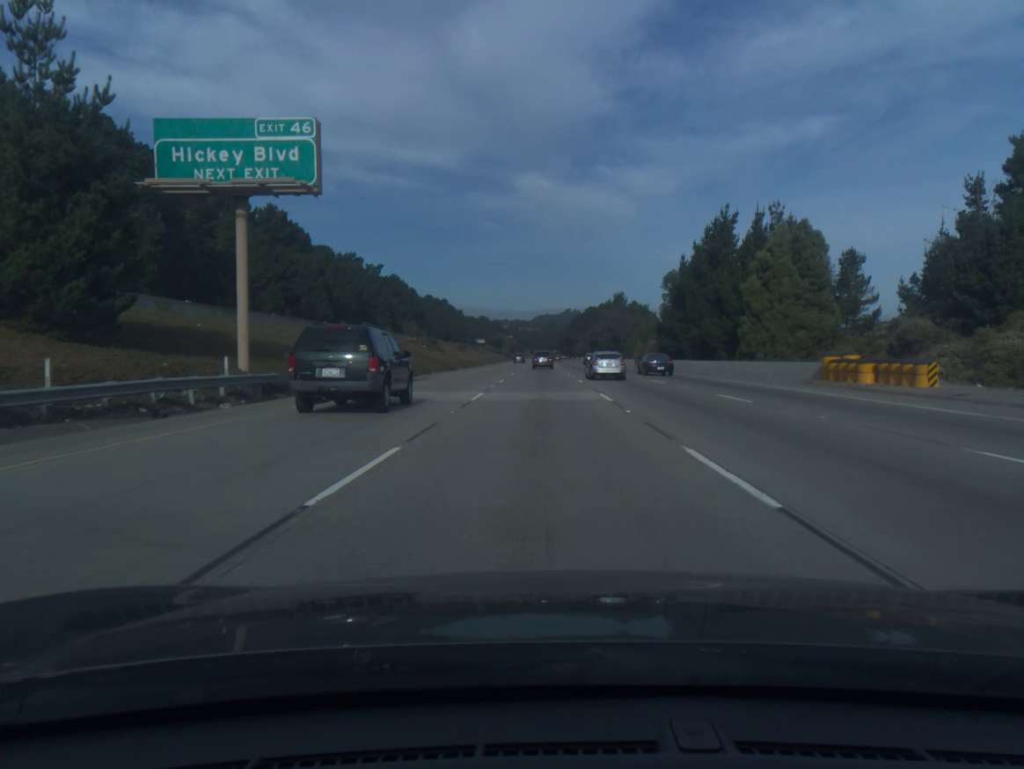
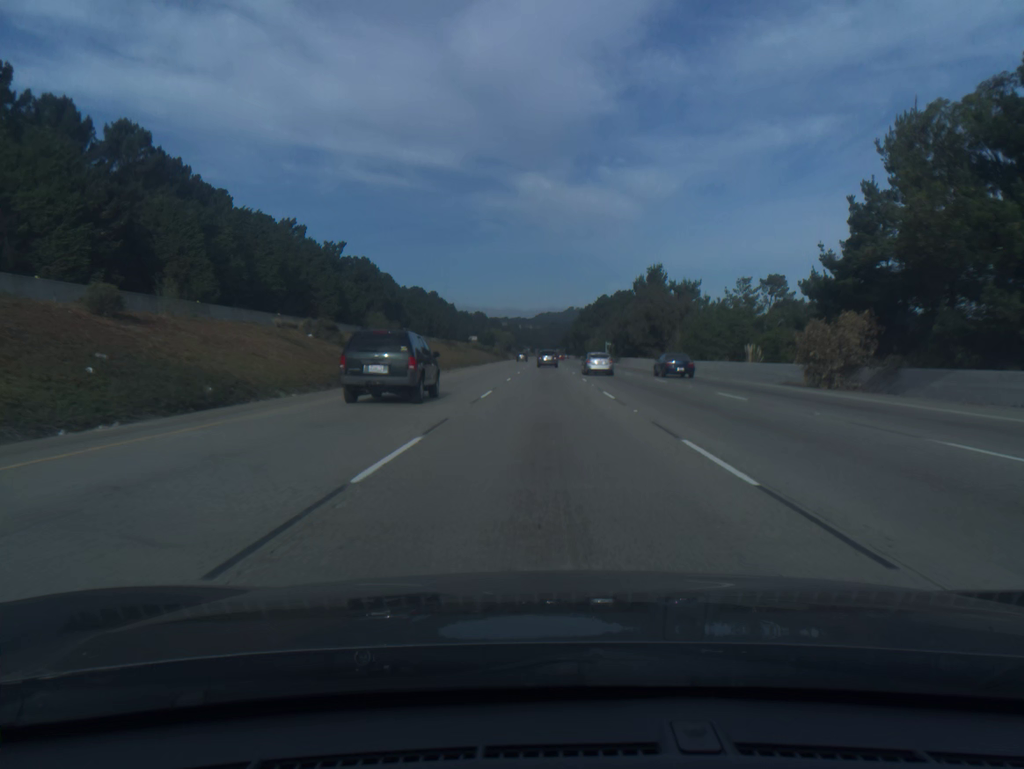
(-0.1, +57.3) m; 0°
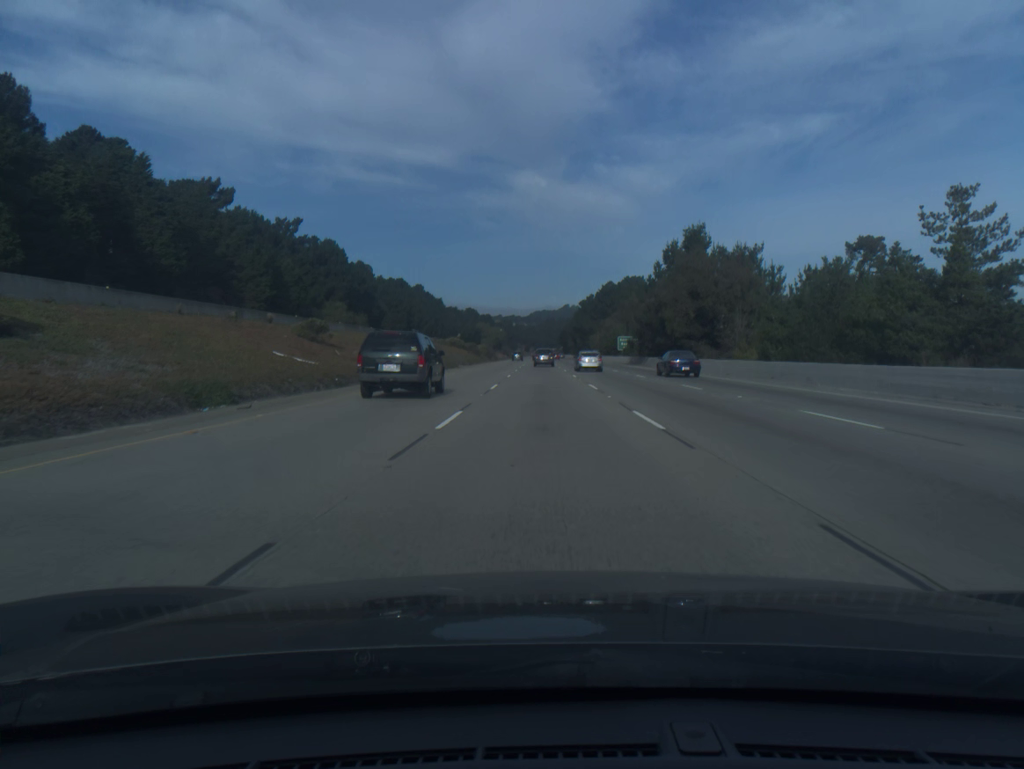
(+0.1, +38.3) m; 0°
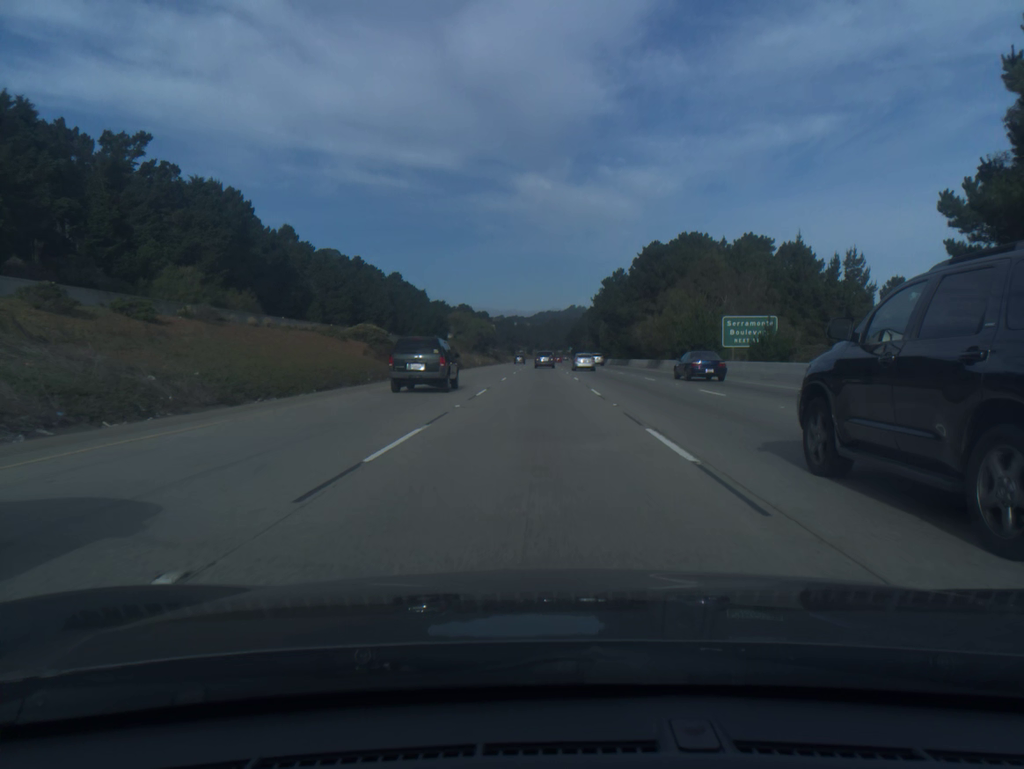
(0.0, +77.0) m; 0°
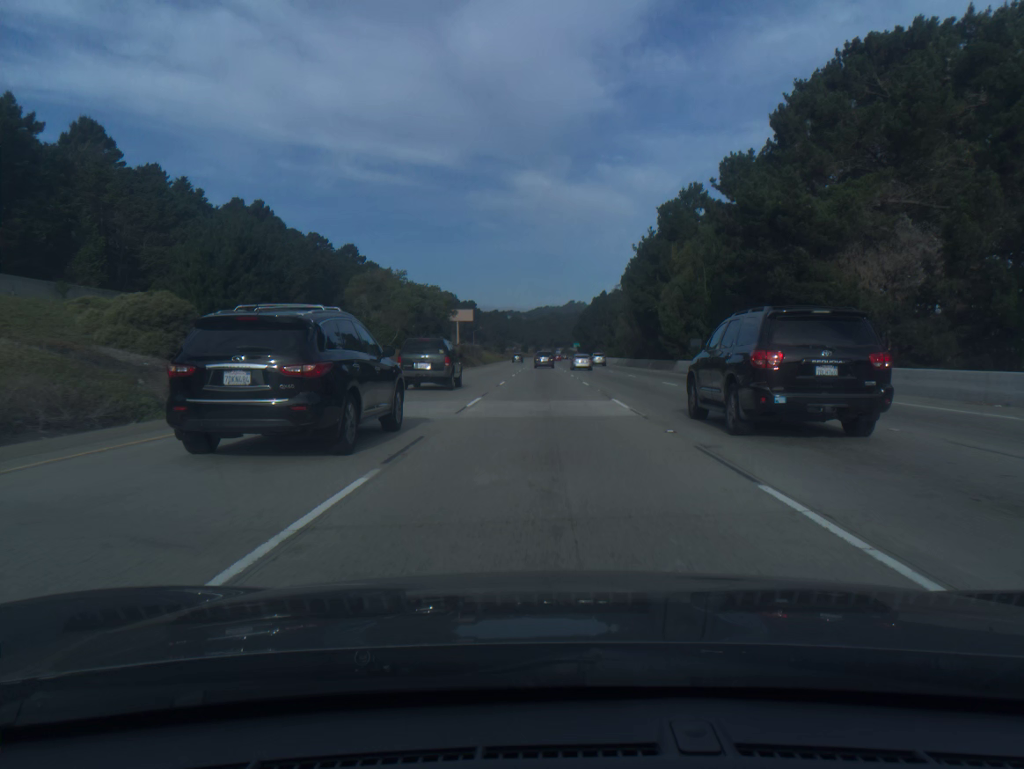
(-0.2, +77.9) m; 0°
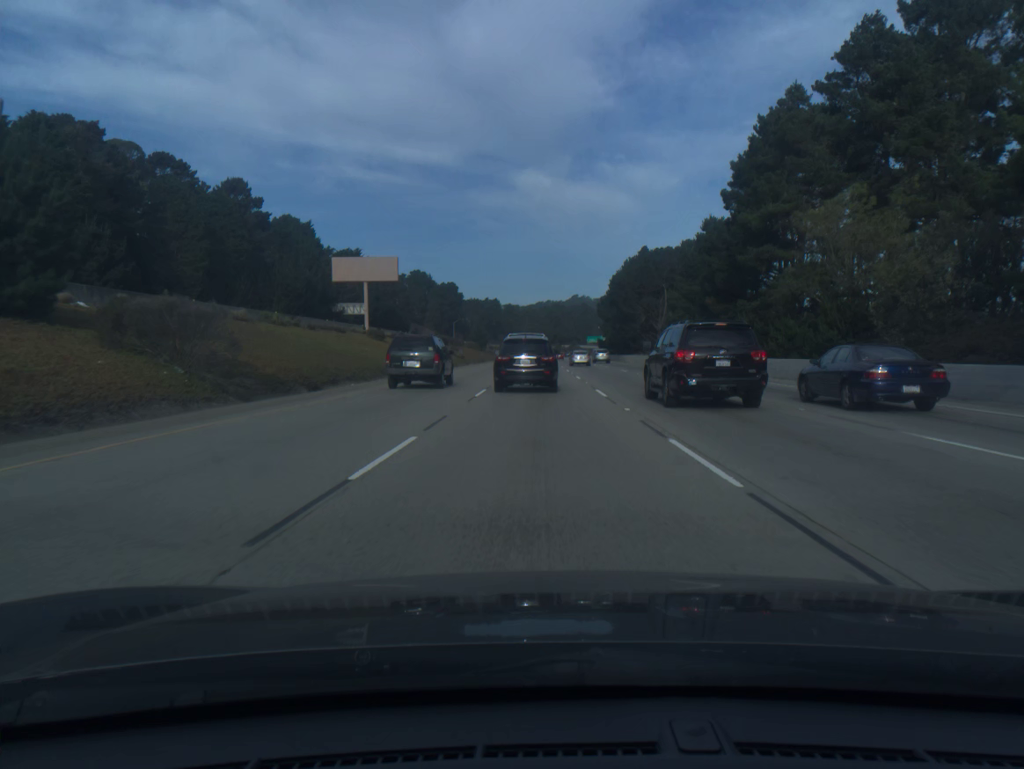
(+0.1, +98.4) m; 0°
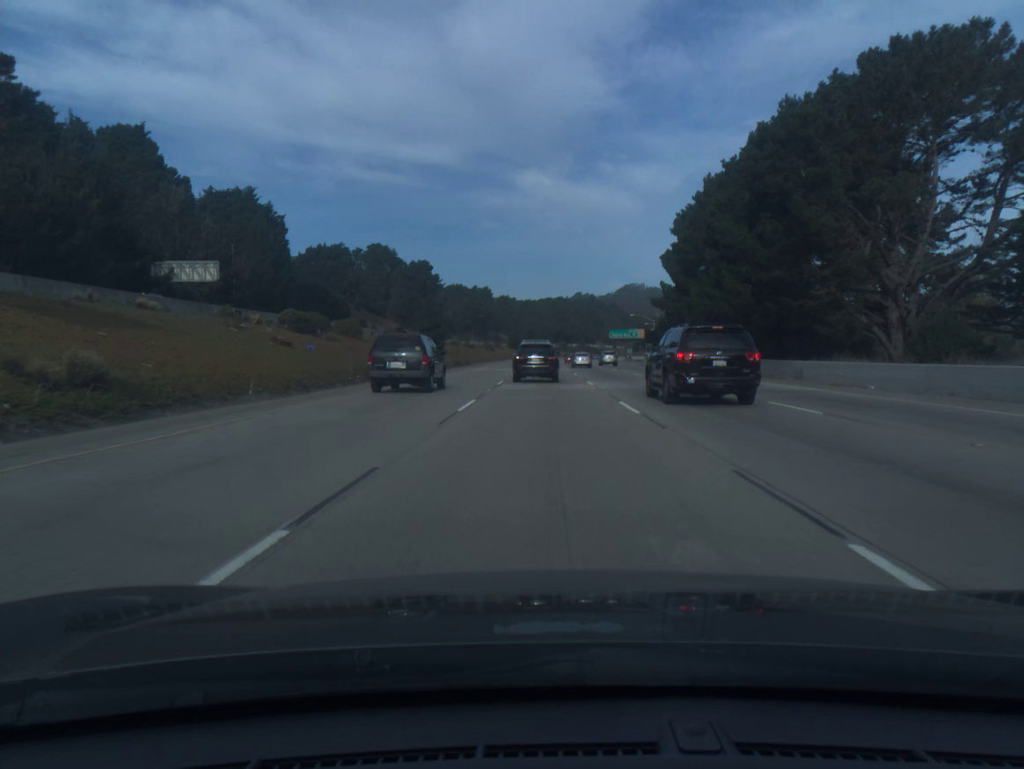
(-0.2, +79.0) m; 0°
